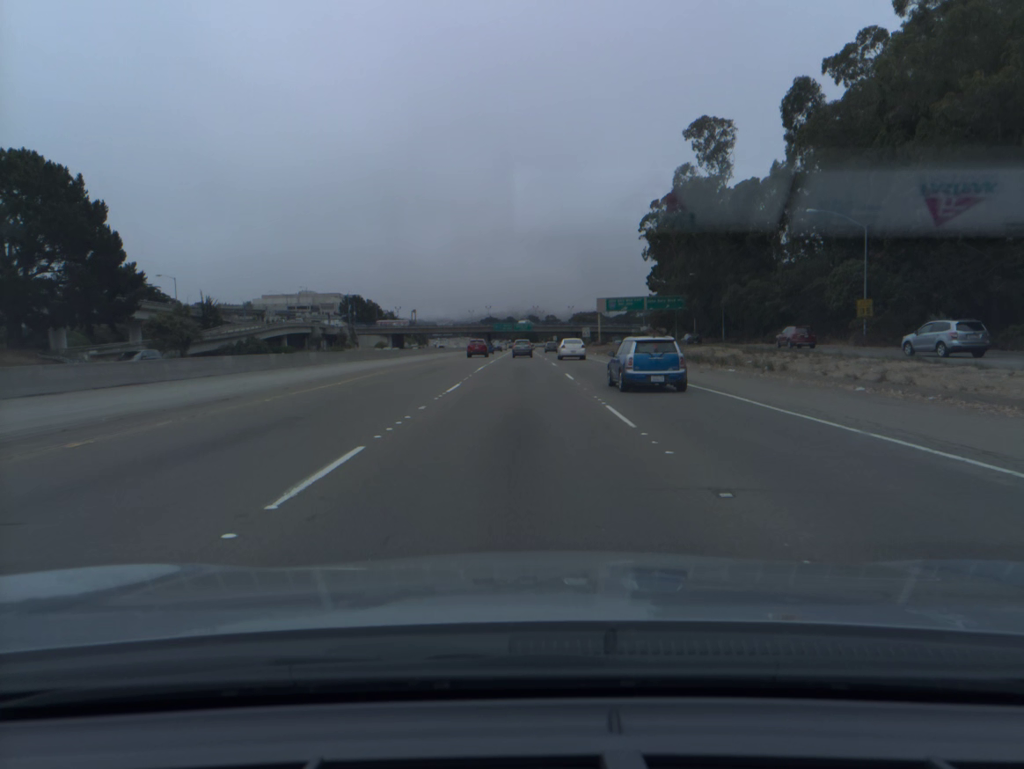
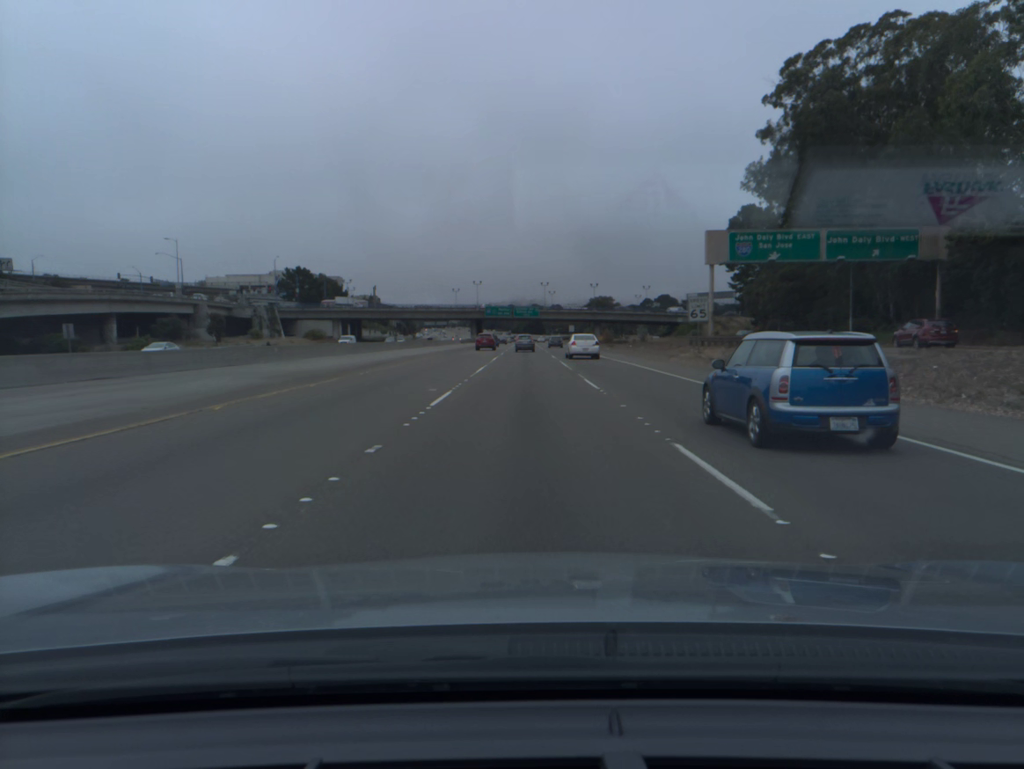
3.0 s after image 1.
(-0.1, +79.8) m; 0°
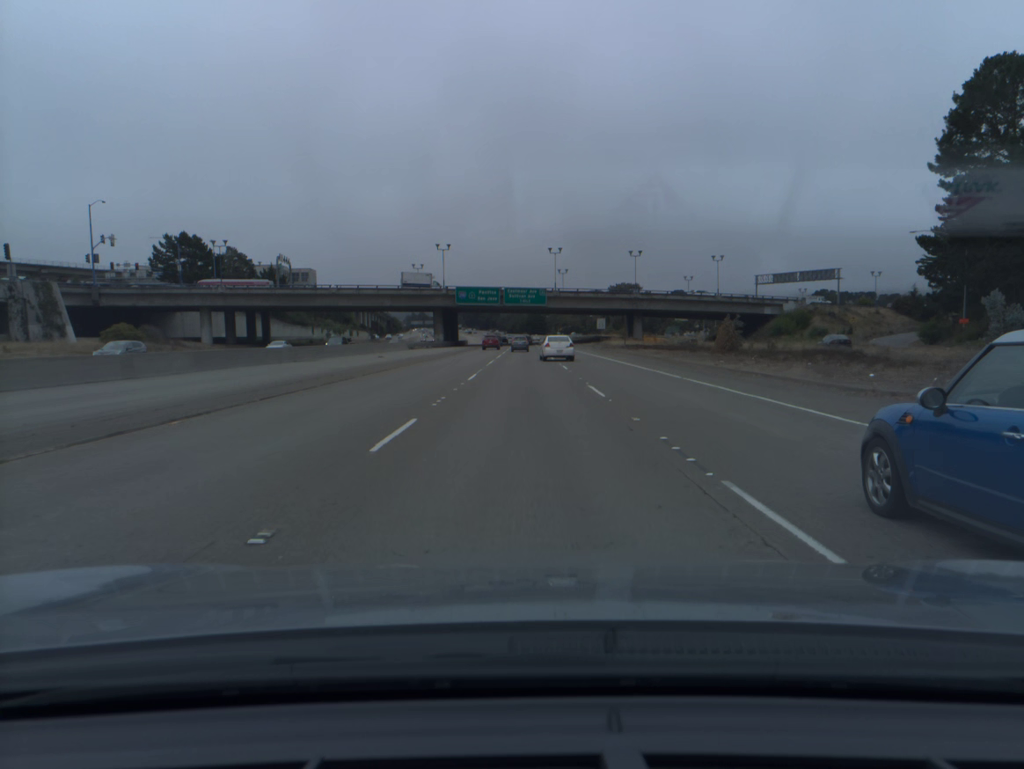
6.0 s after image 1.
(+0.2, +79.2) m; 0°
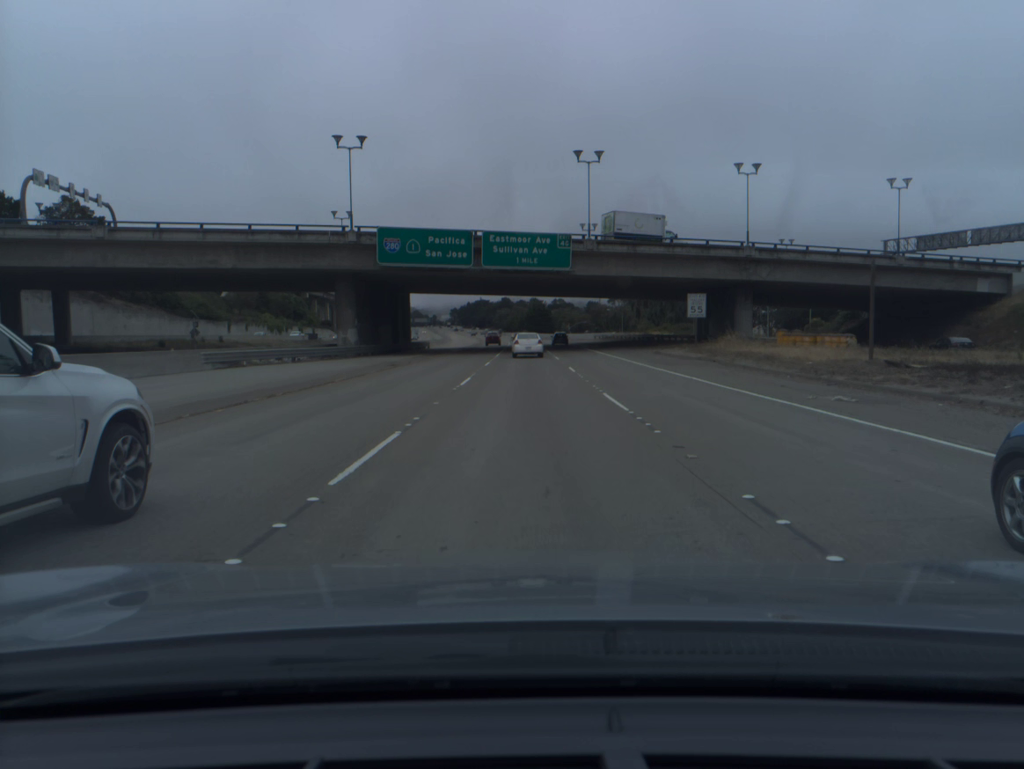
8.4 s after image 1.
(+0.1, +62.8) m; 0°
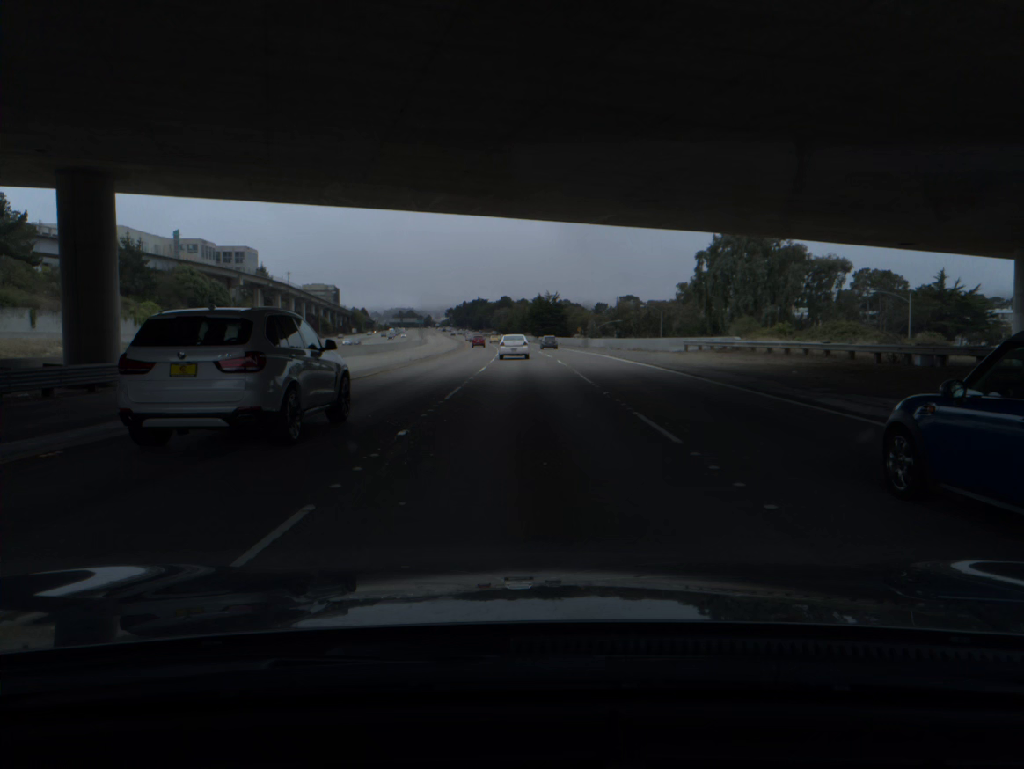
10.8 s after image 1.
(0.0, +62.8) m; 0°
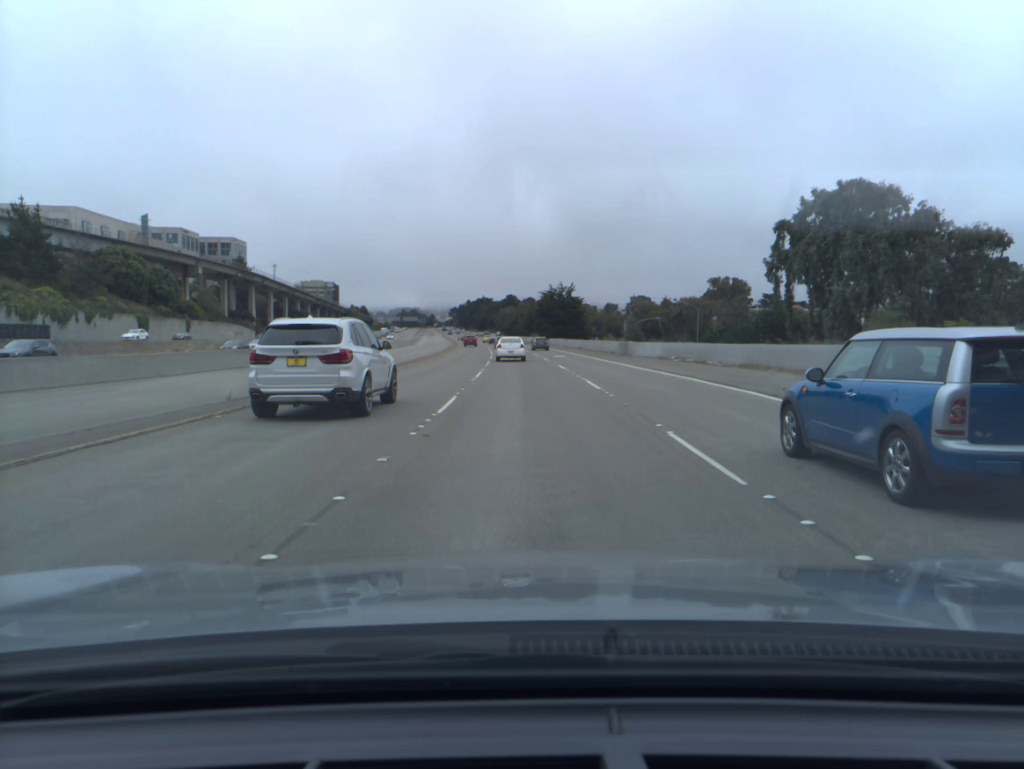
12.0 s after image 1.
(-0.1, +31.4) m; 0°
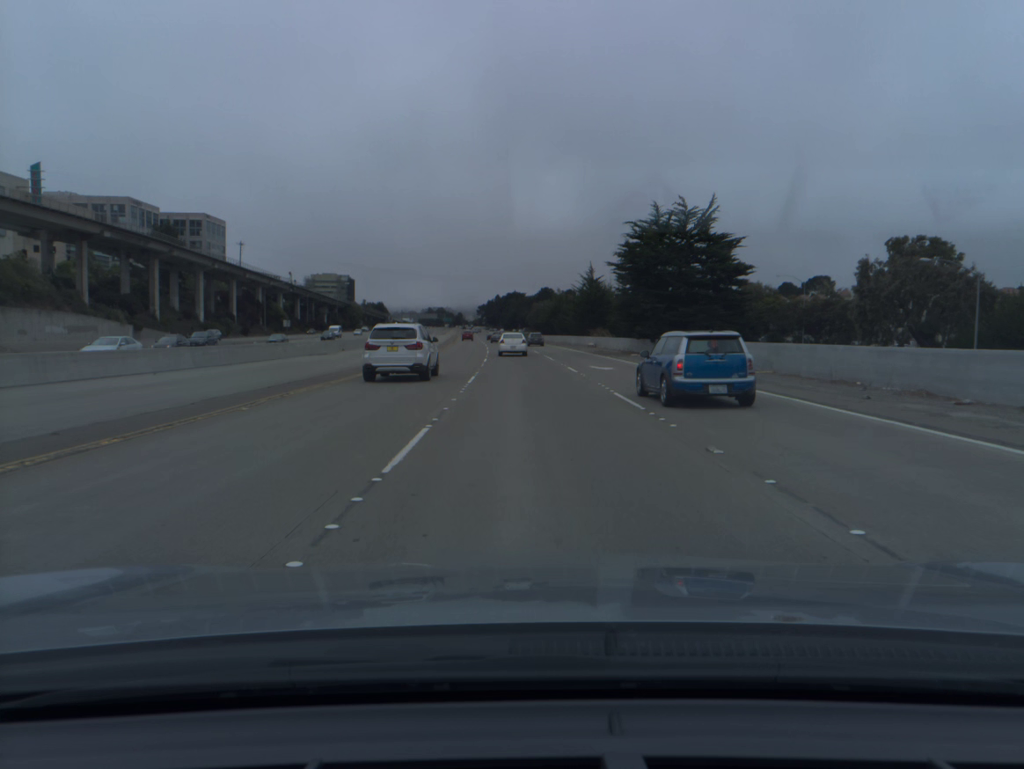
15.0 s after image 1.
(-1.6, +79.0) m; -2°
